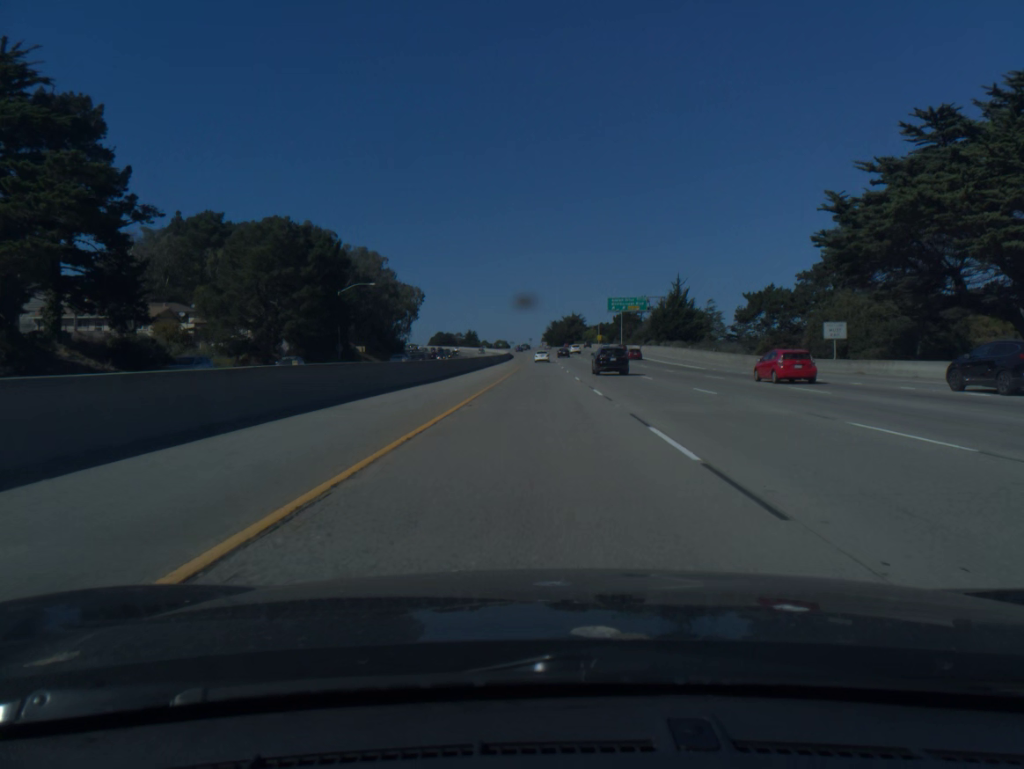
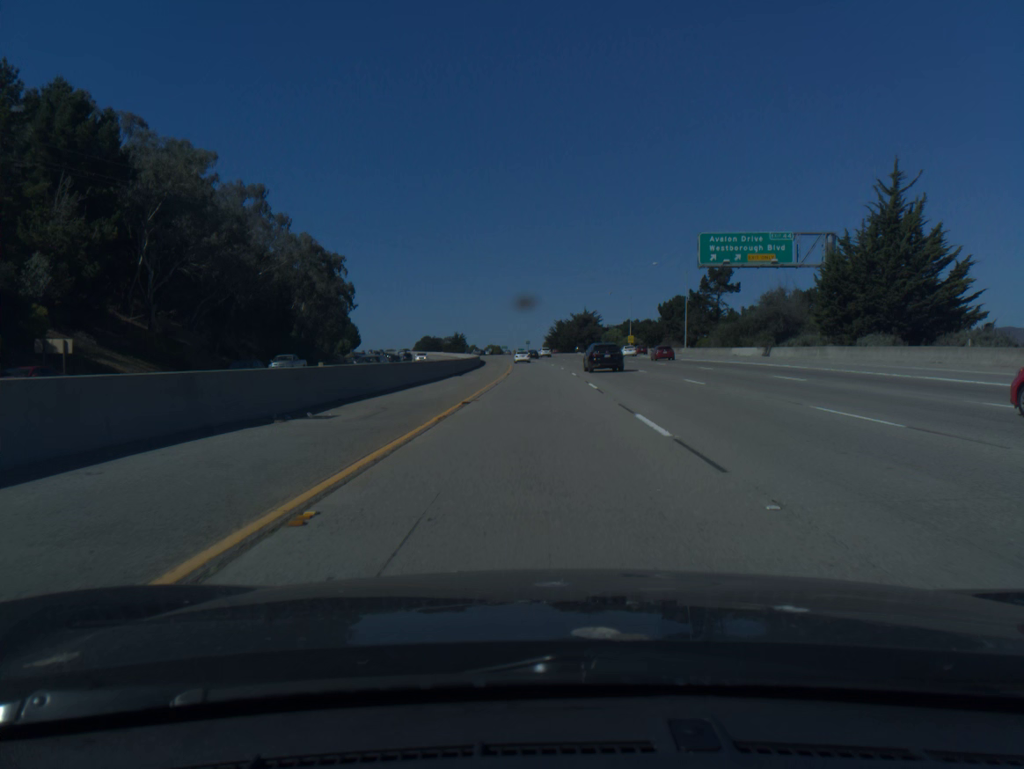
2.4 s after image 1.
(+0.1, +85.4) m; 0°
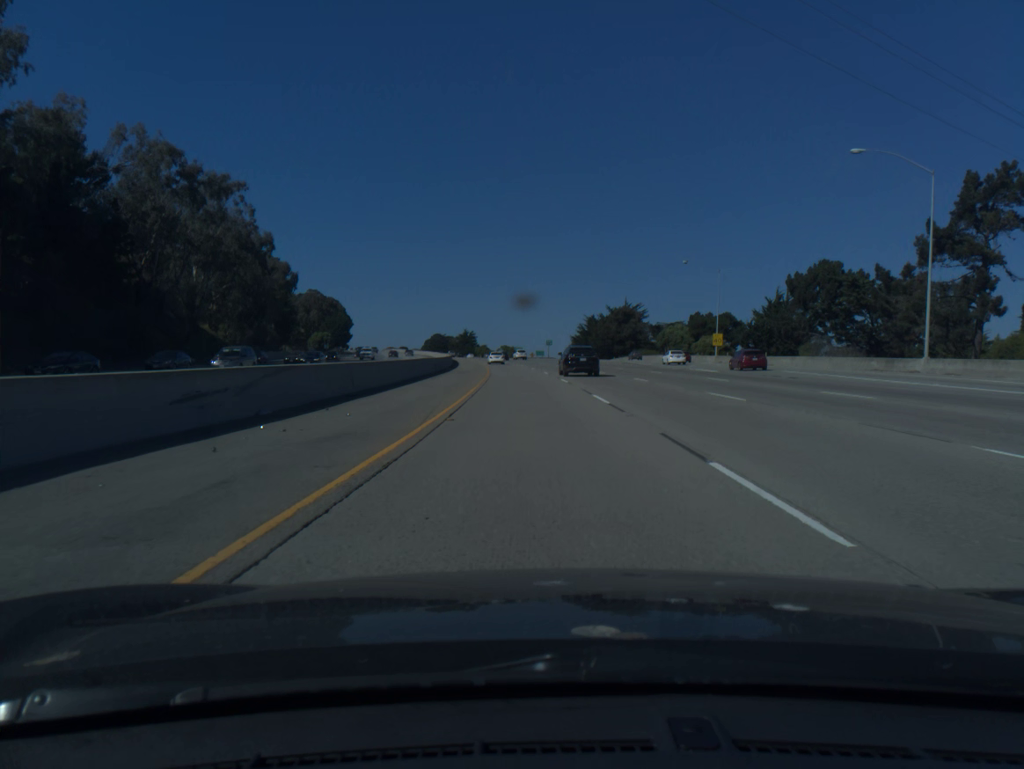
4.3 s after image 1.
(-0.6, +64.2) m; -2°
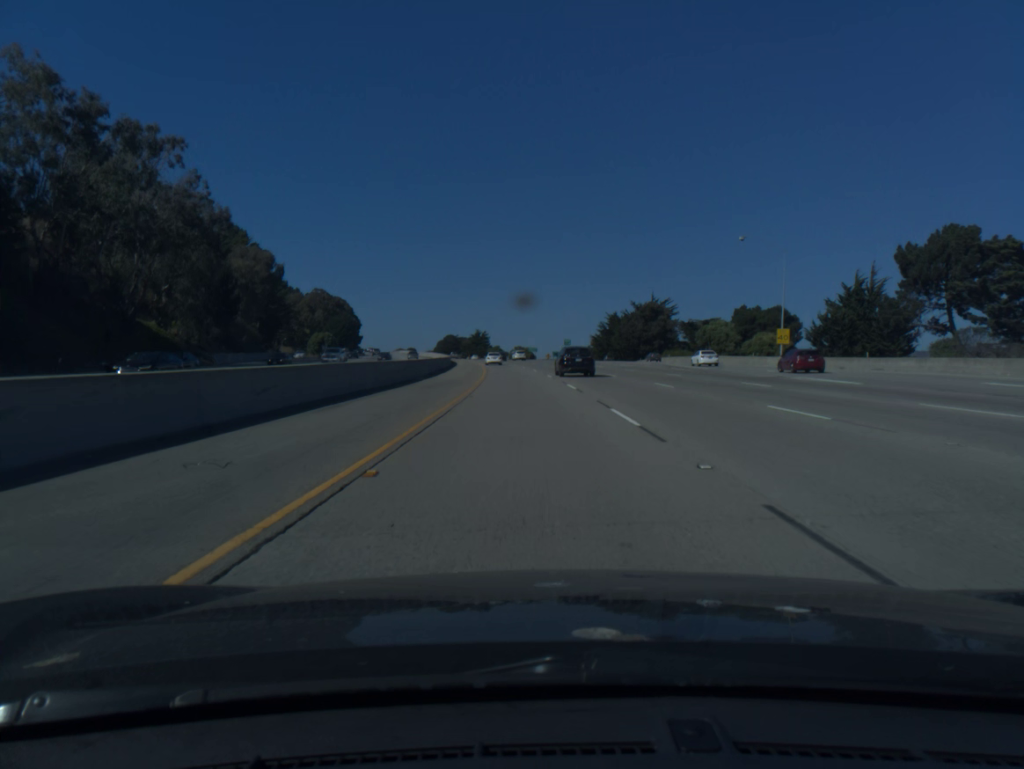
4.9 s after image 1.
(-0.2, +20.8) m; -1°
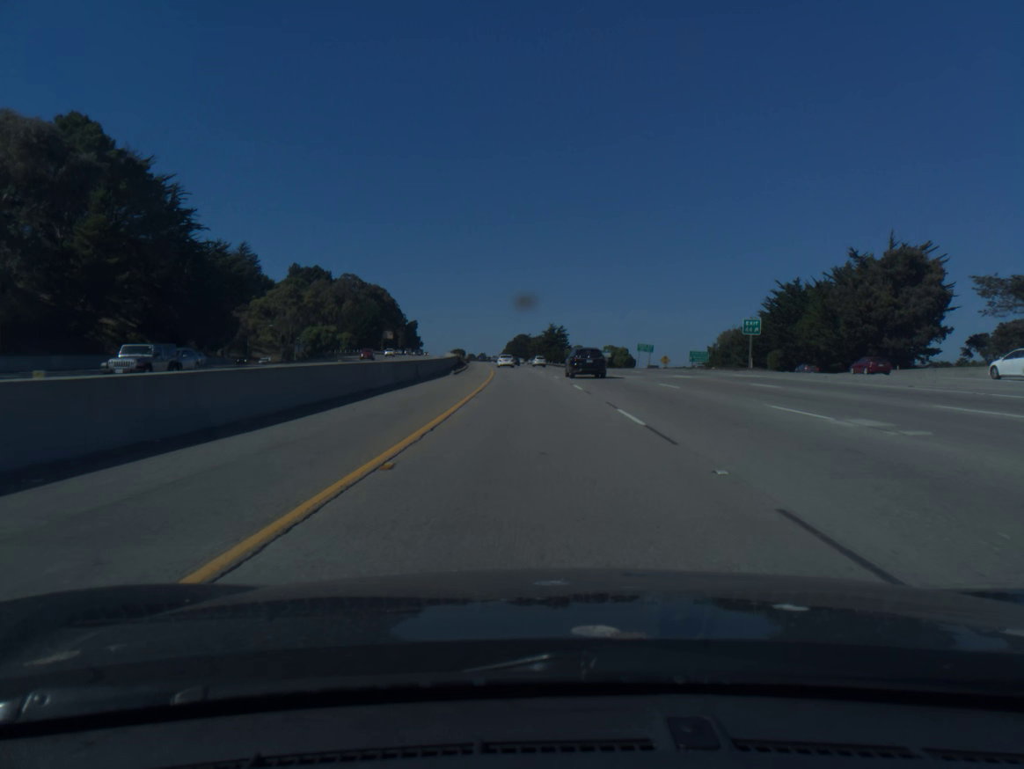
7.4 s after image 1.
(-4.5, +86.8) m; -6°
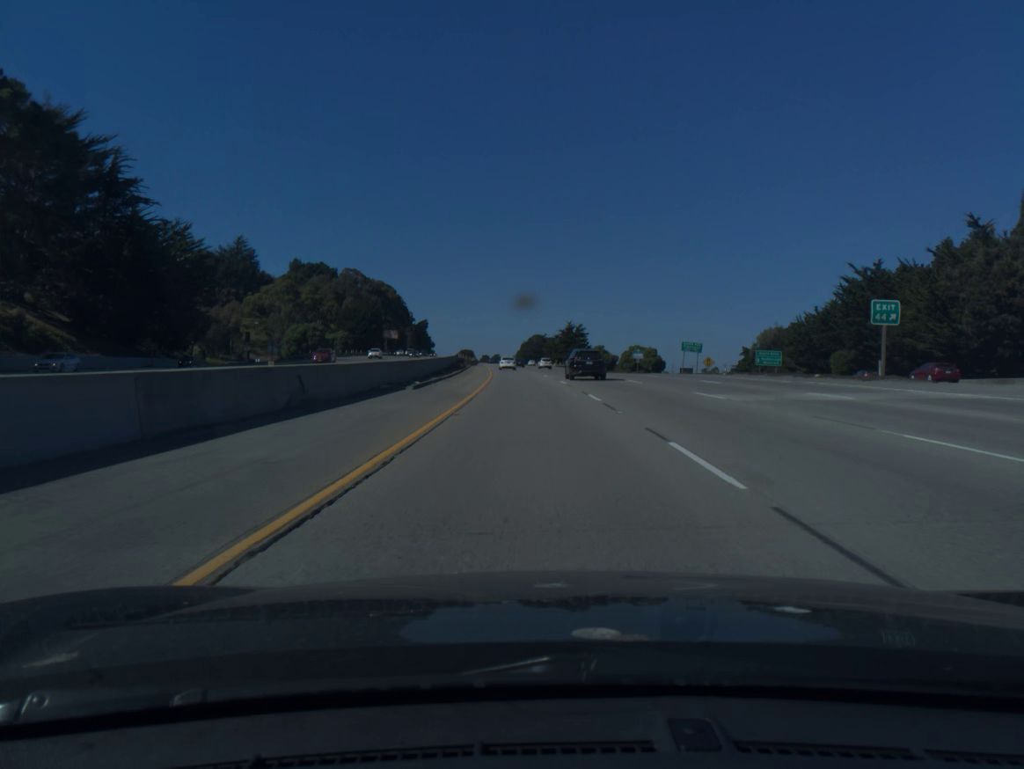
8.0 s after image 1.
(-0.2, +20.9) m; -1°
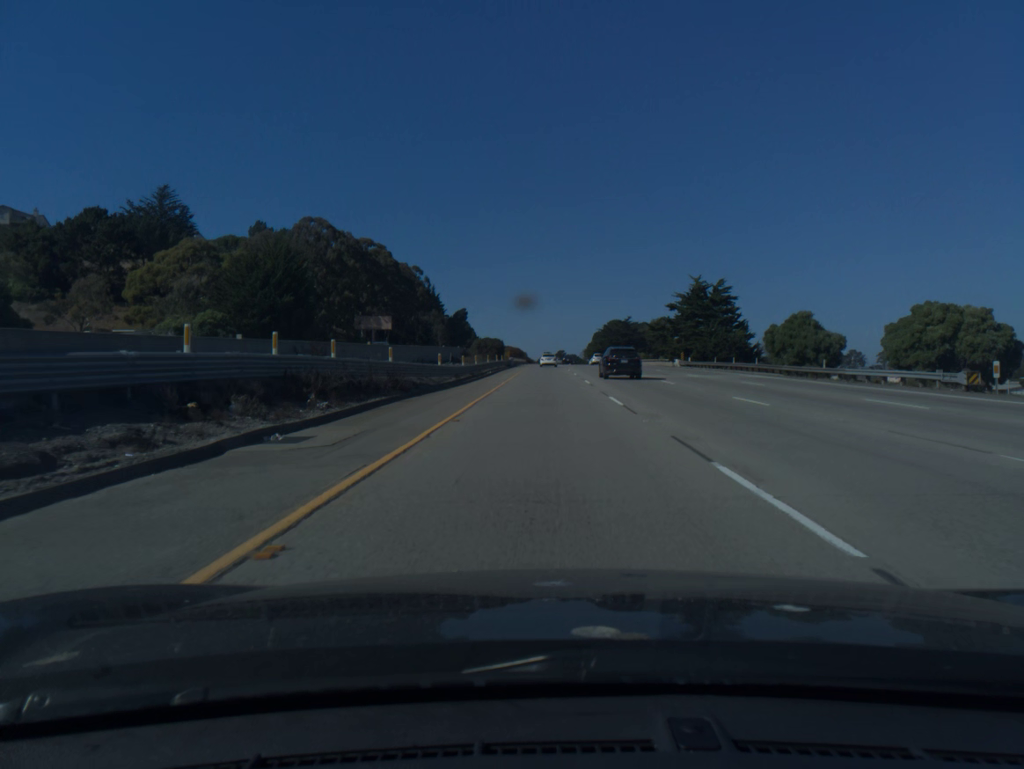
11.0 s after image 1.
(-5.2, +104.6) m; -5°
